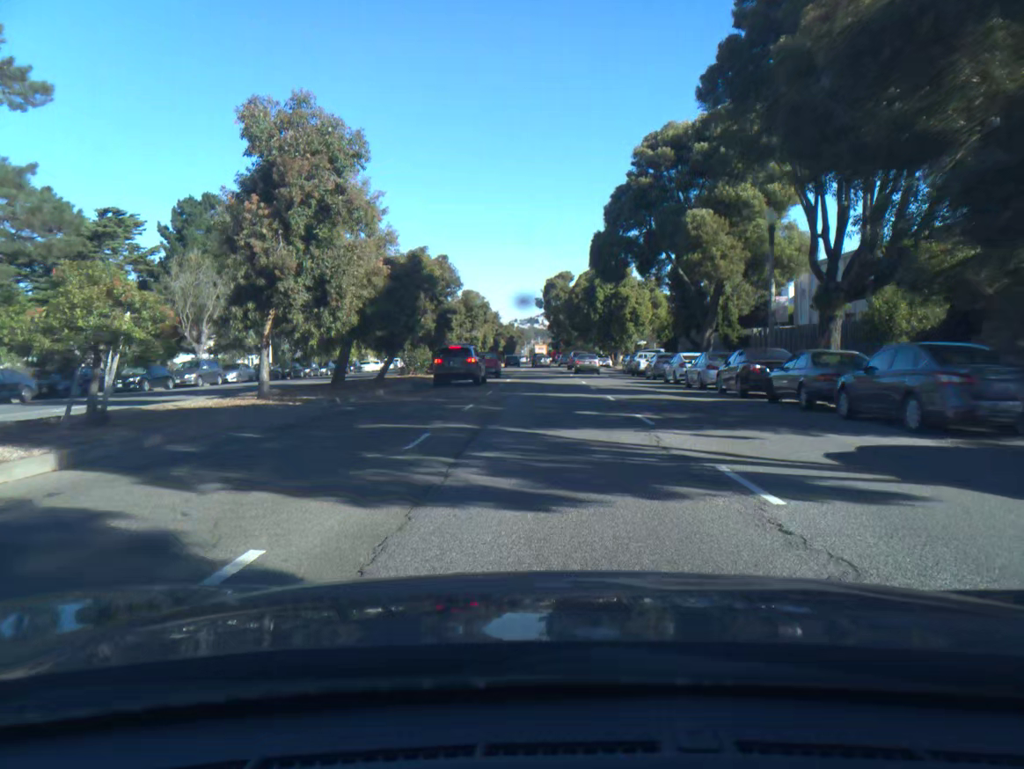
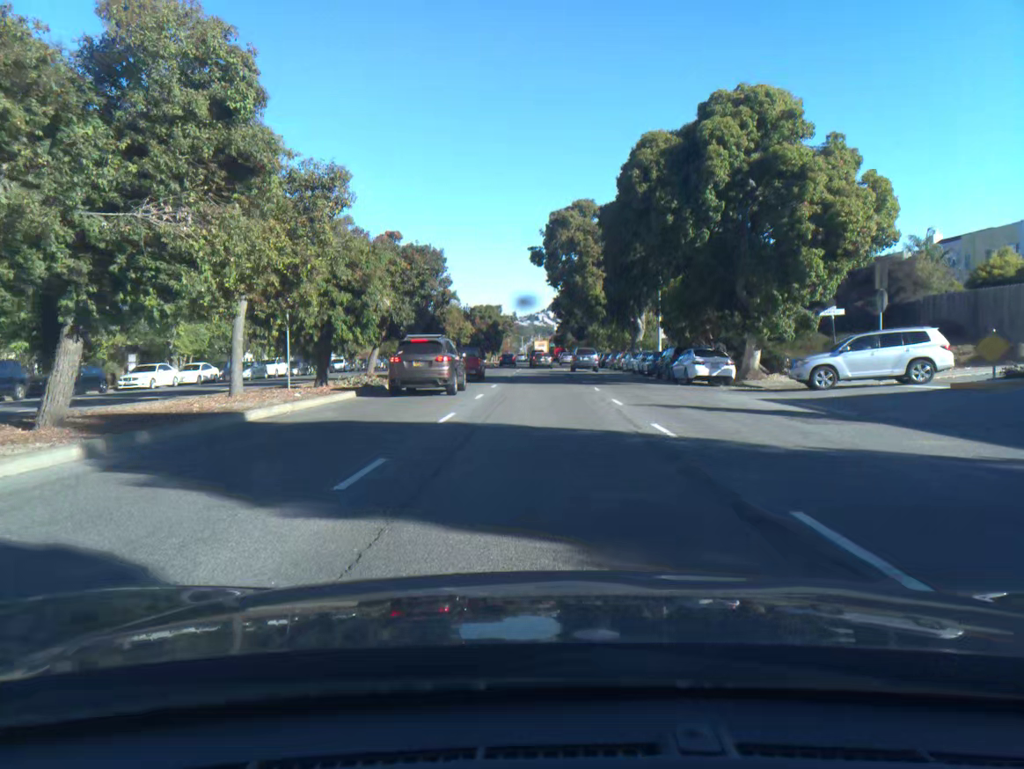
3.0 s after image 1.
(0.0, +54.0) m; 0°
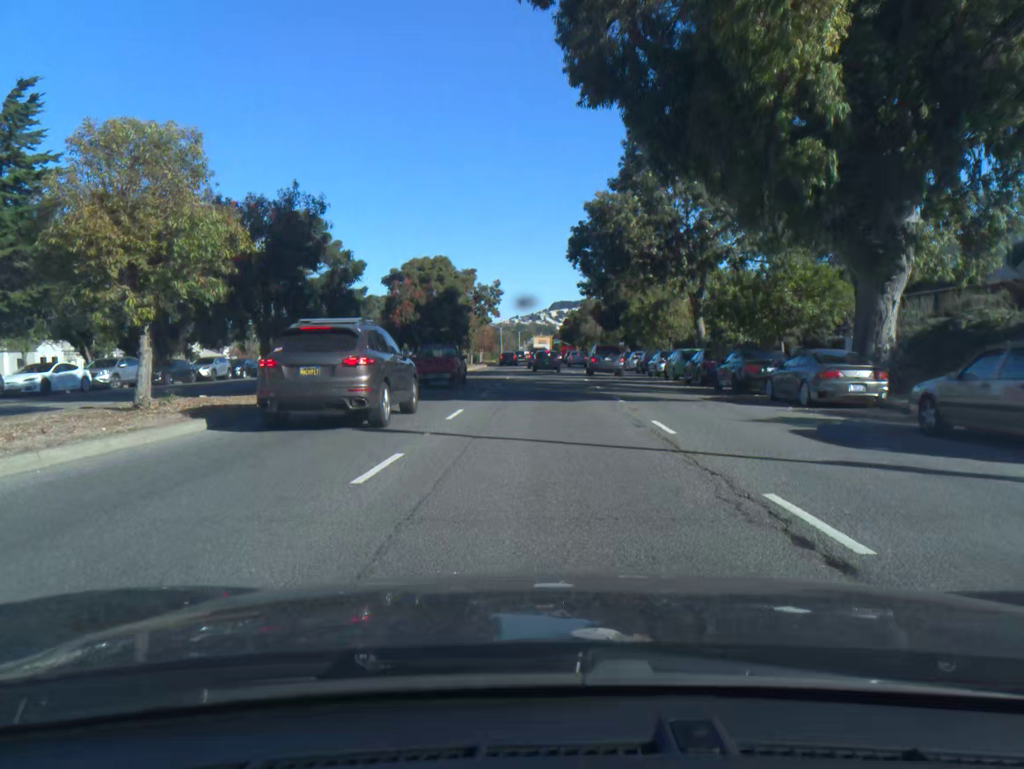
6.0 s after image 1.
(-0.1, +50.6) m; 0°
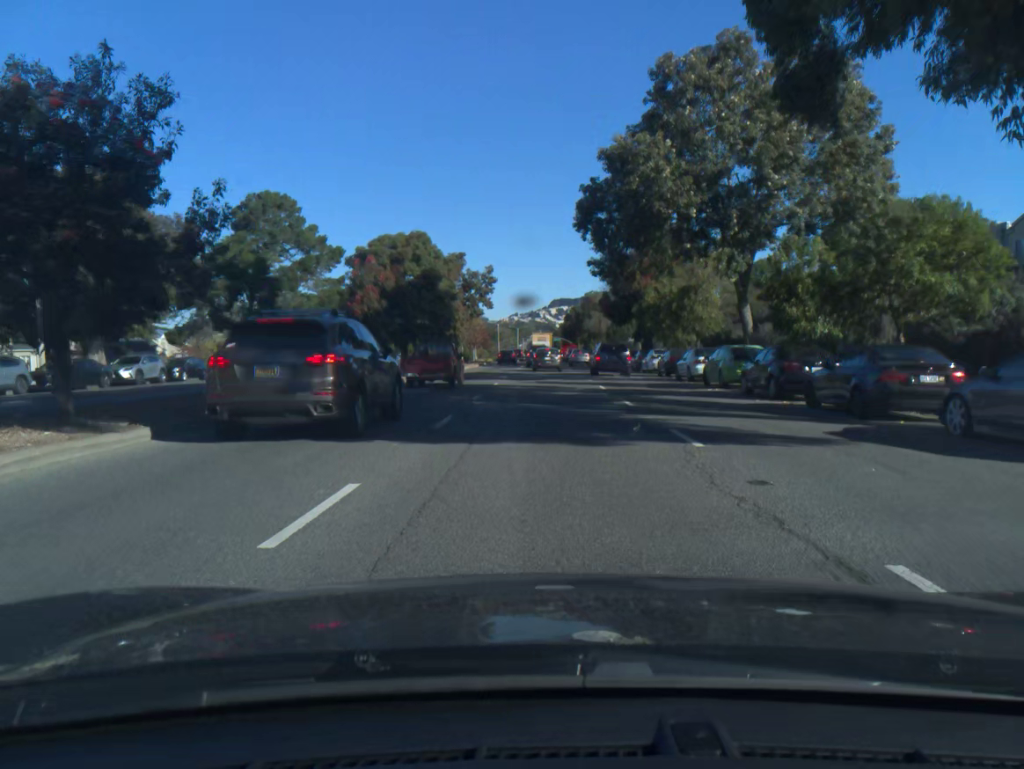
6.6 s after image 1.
(0.0, +9.4) m; 0°
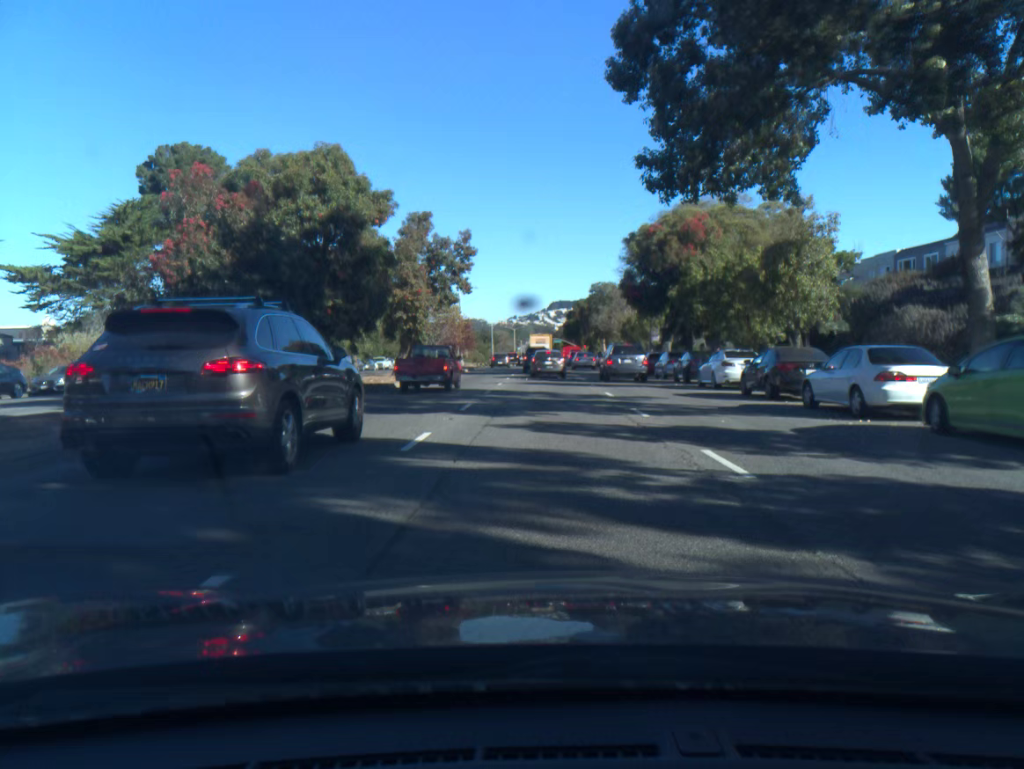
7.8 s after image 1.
(0.0, +17.5) m; 0°
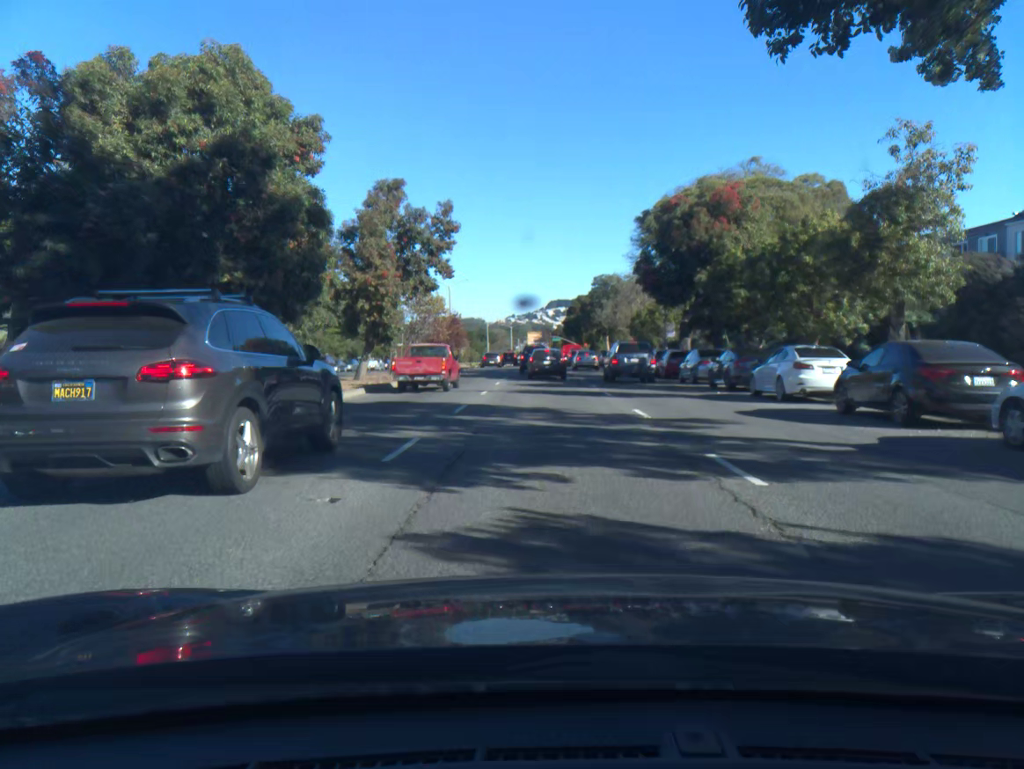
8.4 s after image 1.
(0.0, +7.9) m; 0°
